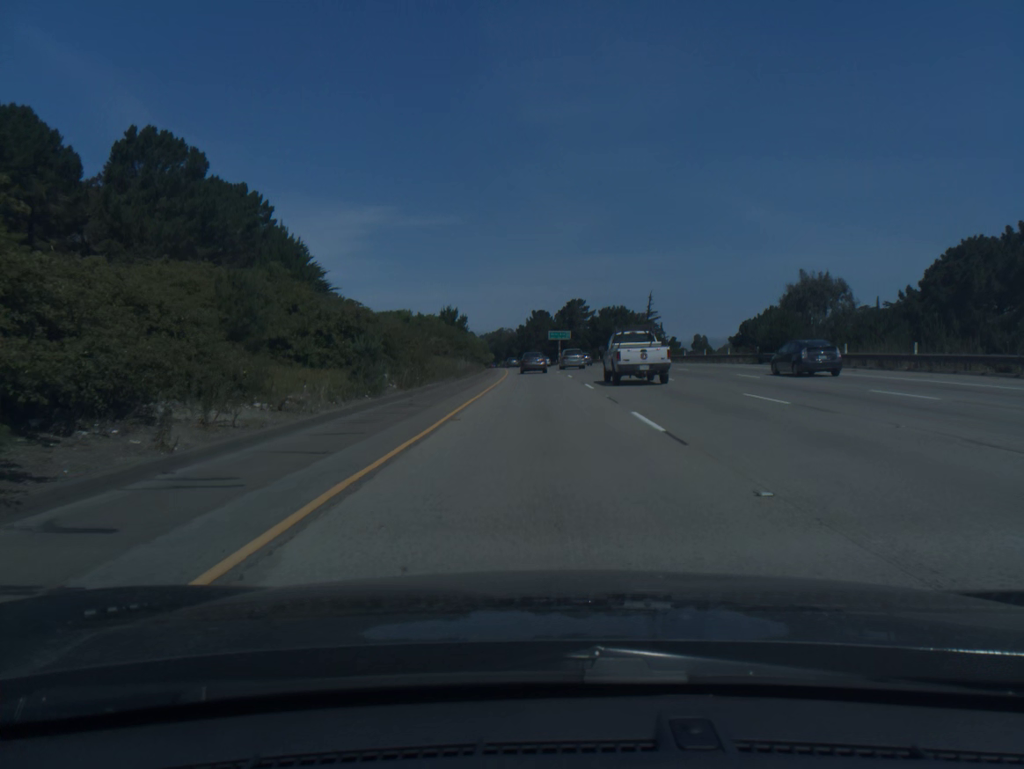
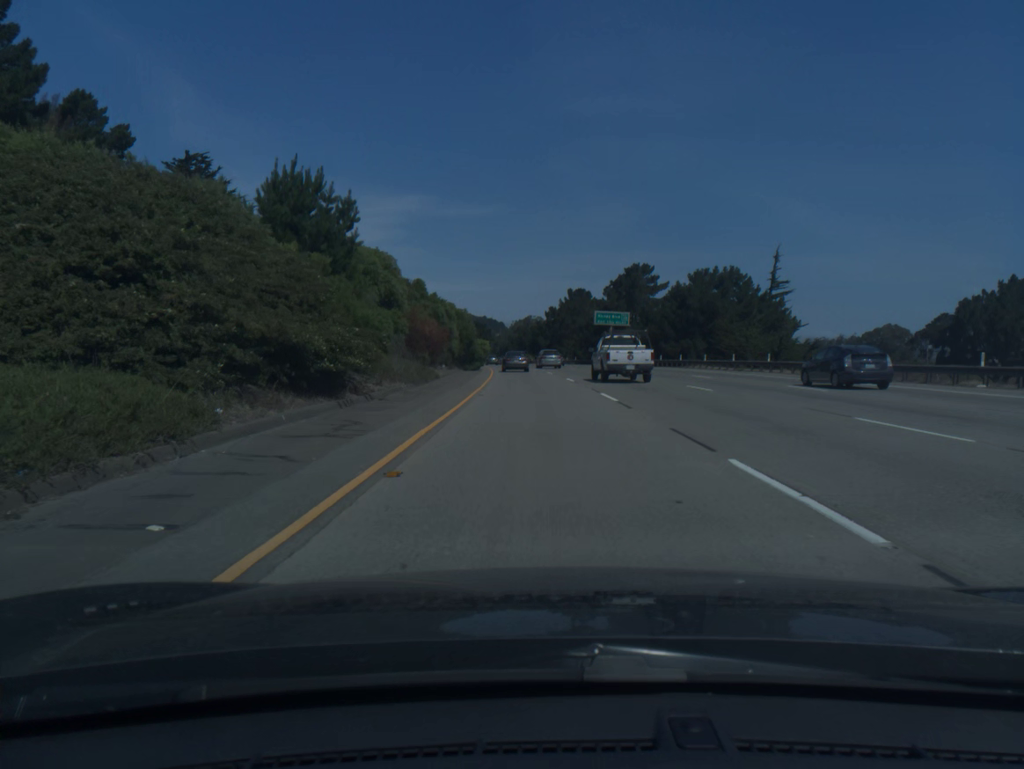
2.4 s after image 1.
(-1.2, +65.8) m; -2°
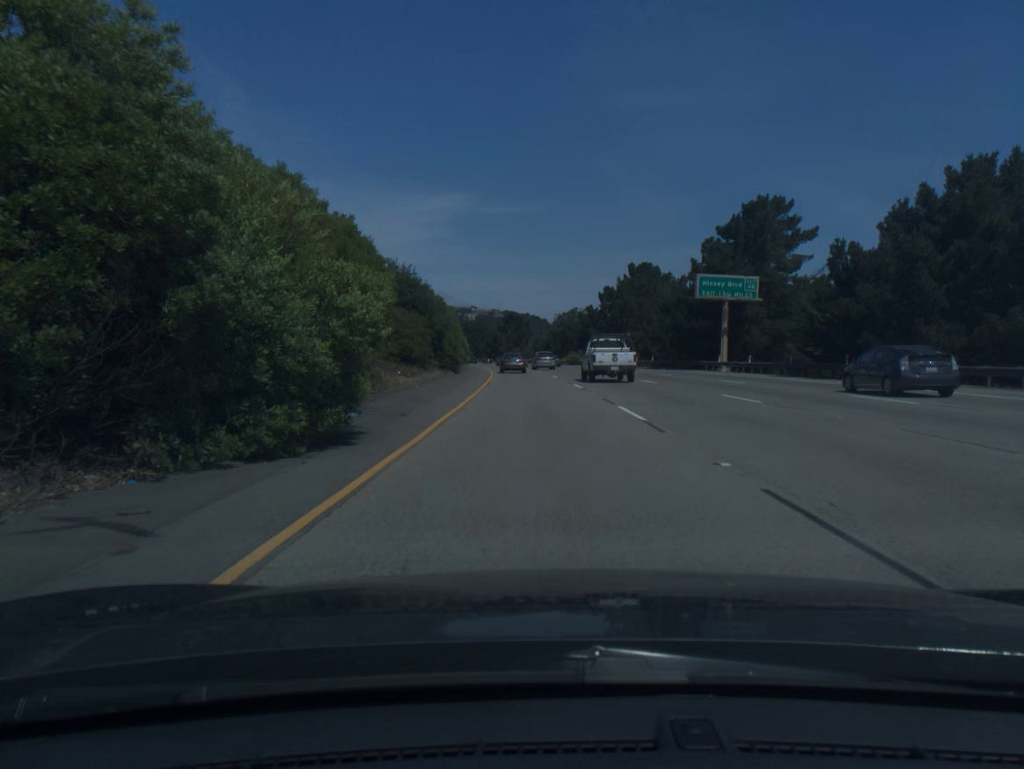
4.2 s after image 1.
(-1.2, +49.0) m; -3°
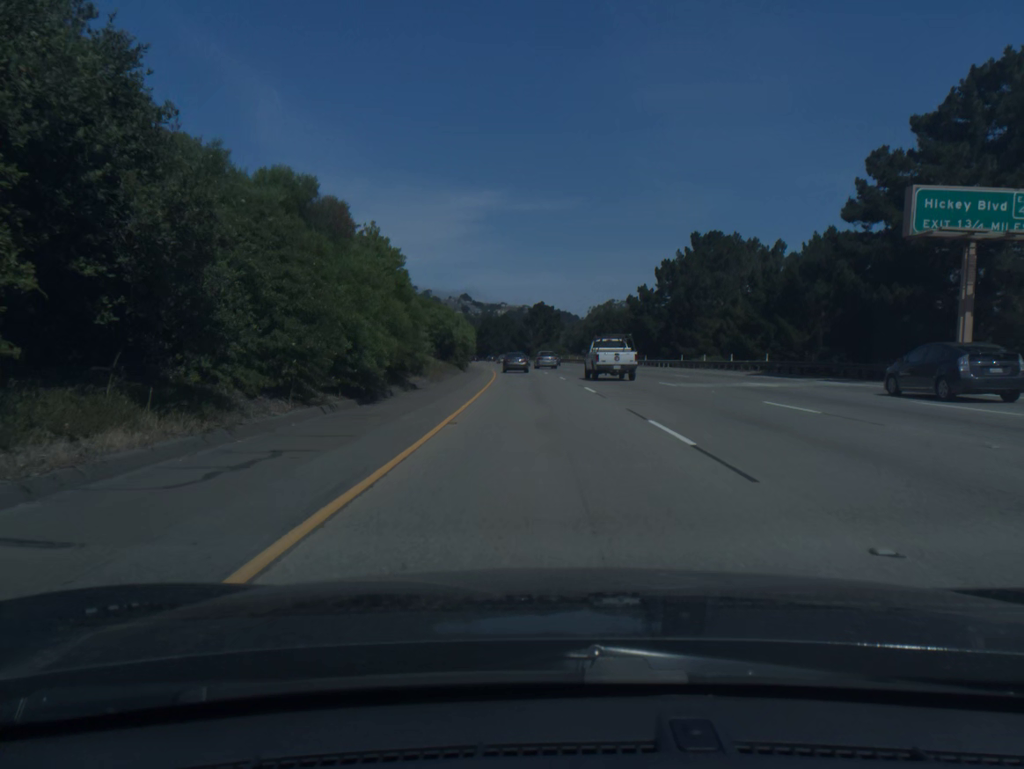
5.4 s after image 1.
(-0.7, +32.8) m; -2°
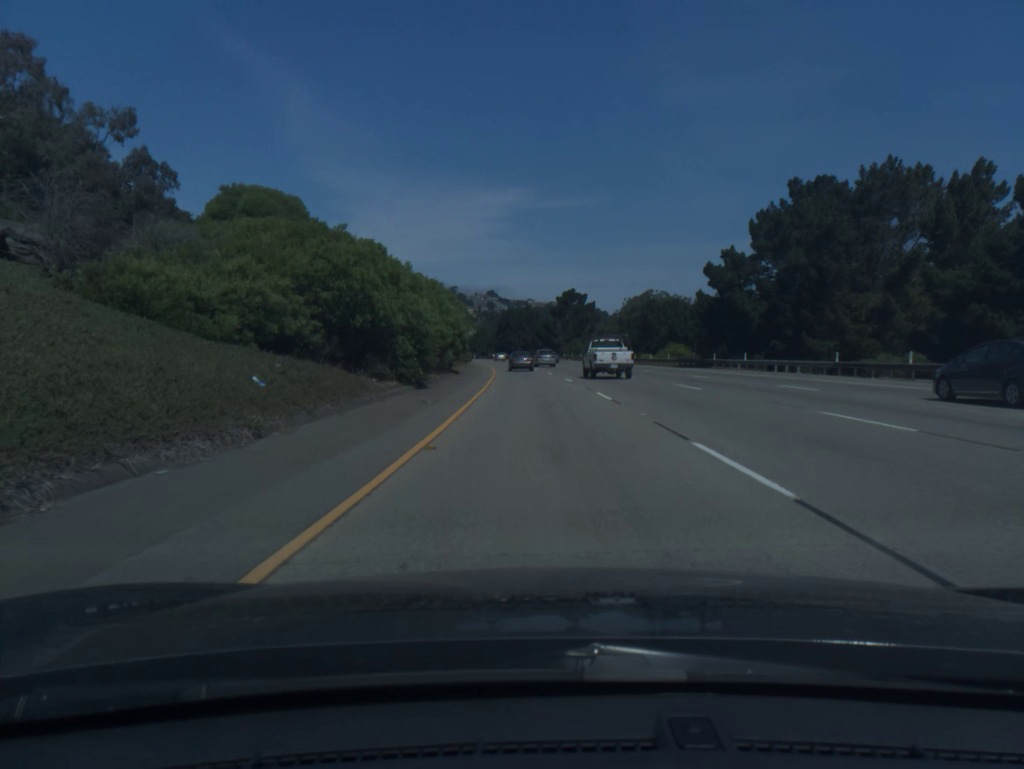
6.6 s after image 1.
(-0.6, +32.9) m; -2°
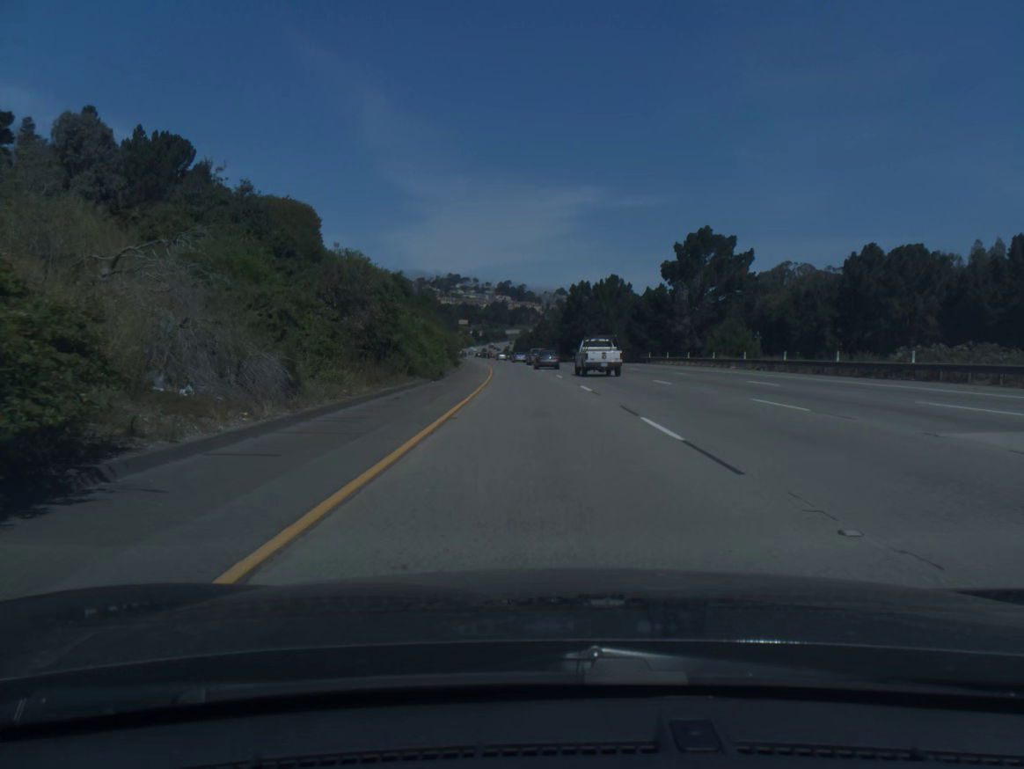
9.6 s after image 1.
(-3.6, +82.8) m; -5°
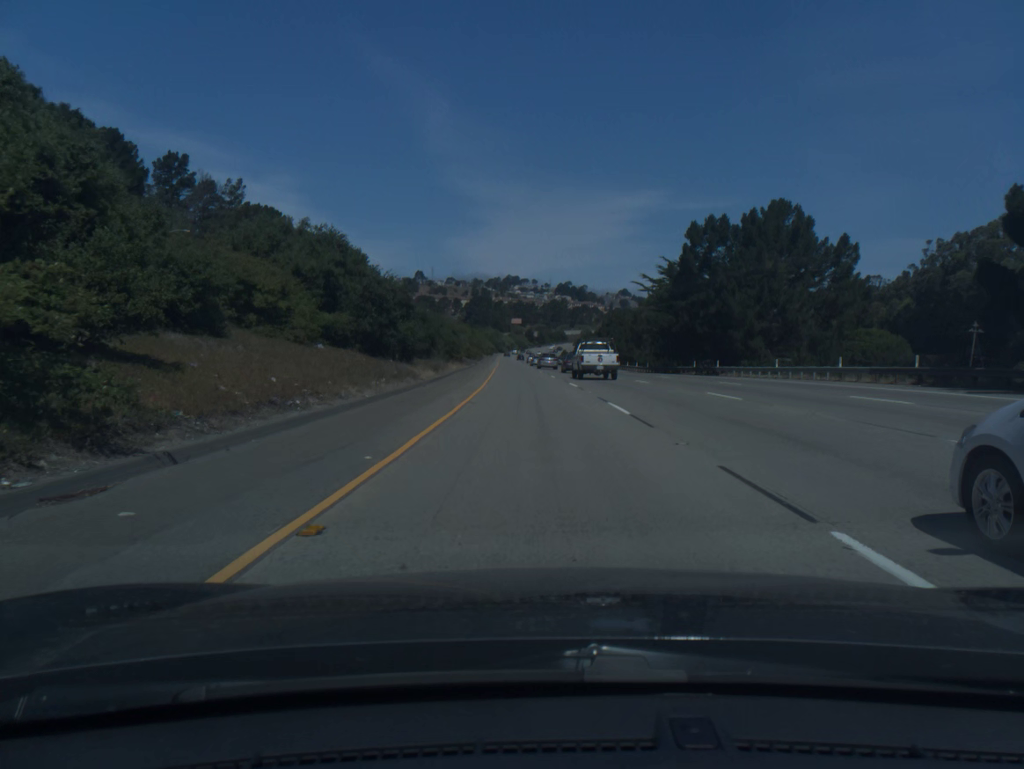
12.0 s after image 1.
(-2.5, +67.7) m; -4°
